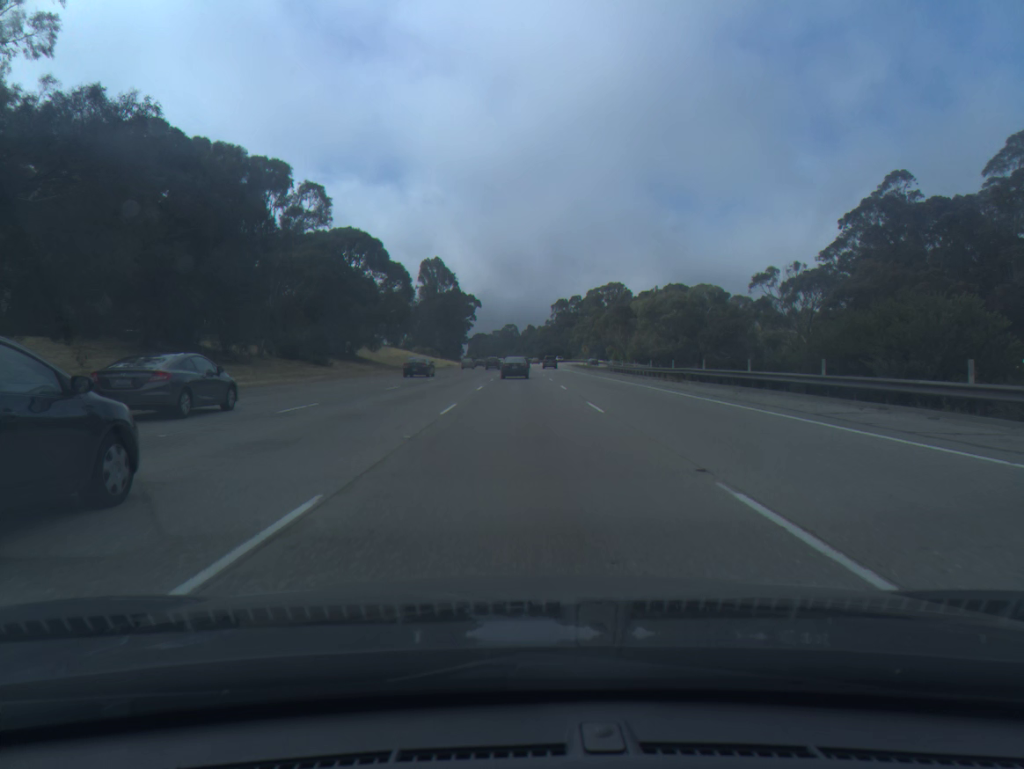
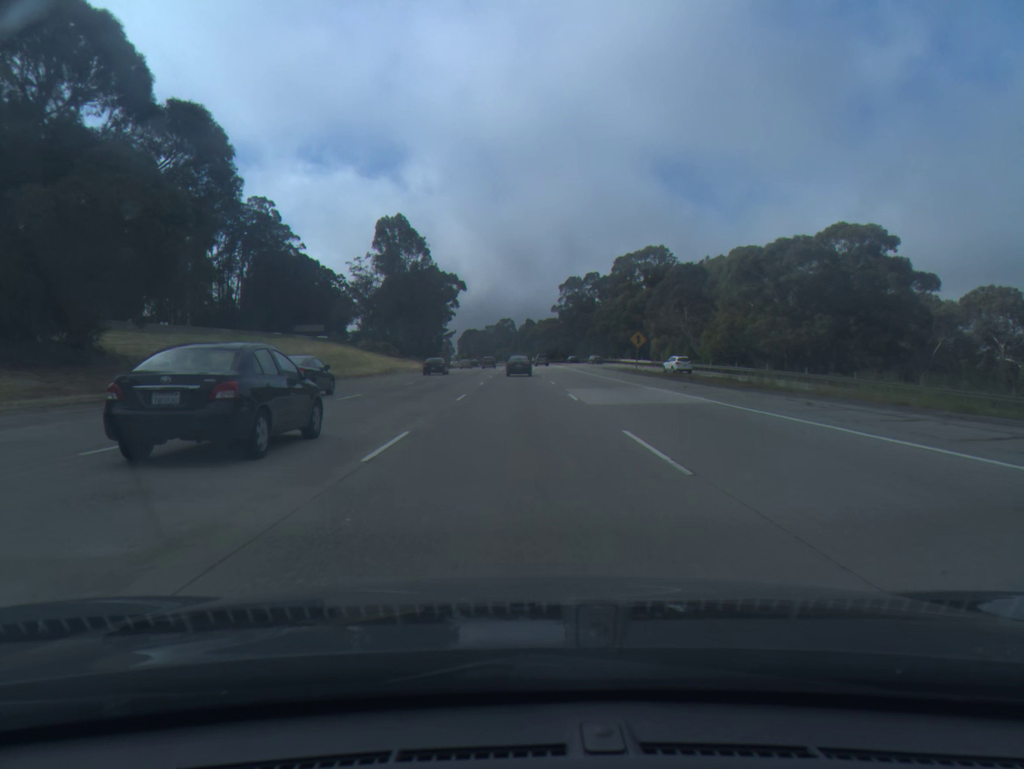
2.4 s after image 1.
(+0.1, +66.8) m; 0°
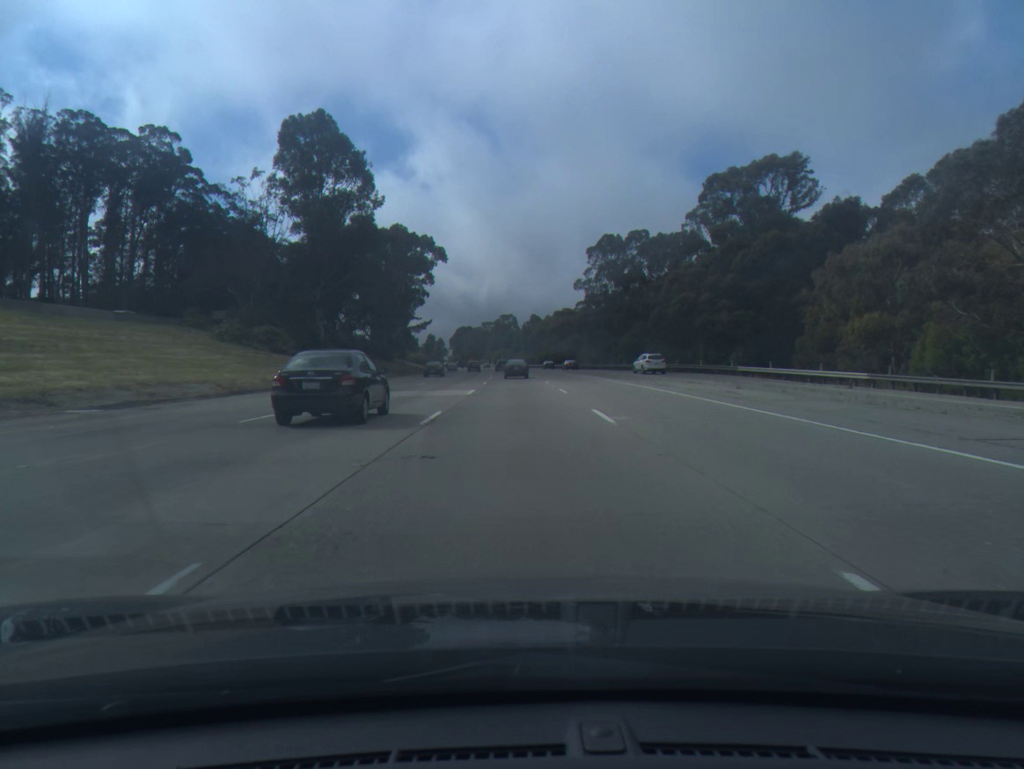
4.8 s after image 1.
(-0.2, +67.5) m; 0°
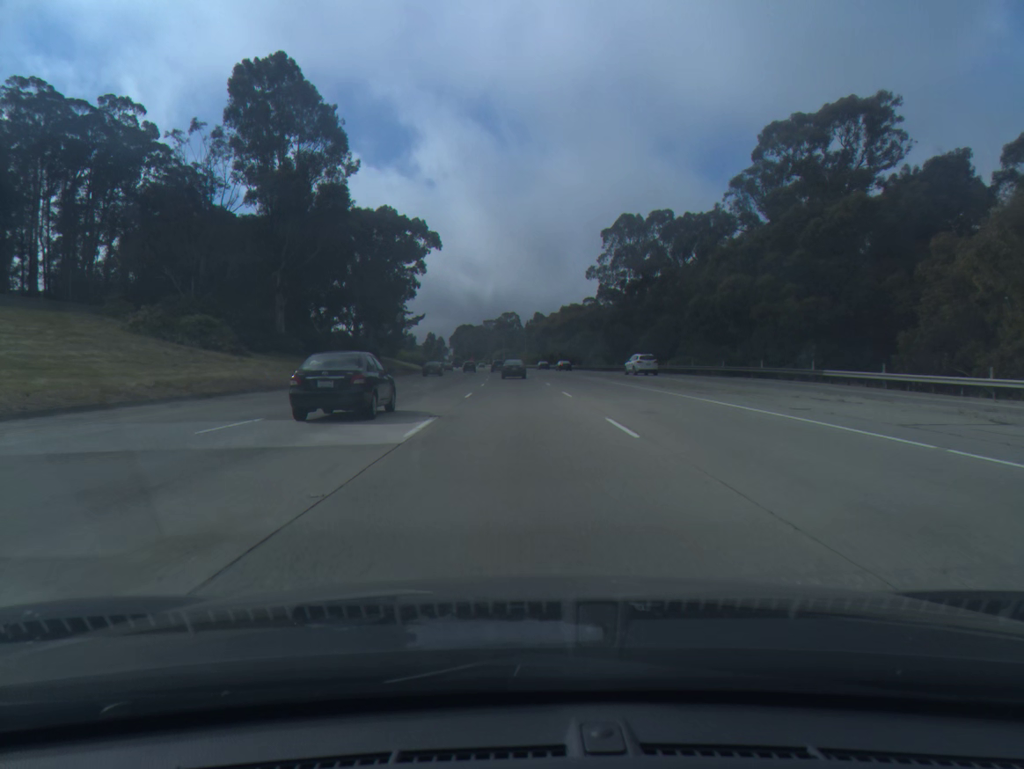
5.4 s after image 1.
(0.0, +17.0) m; 0°
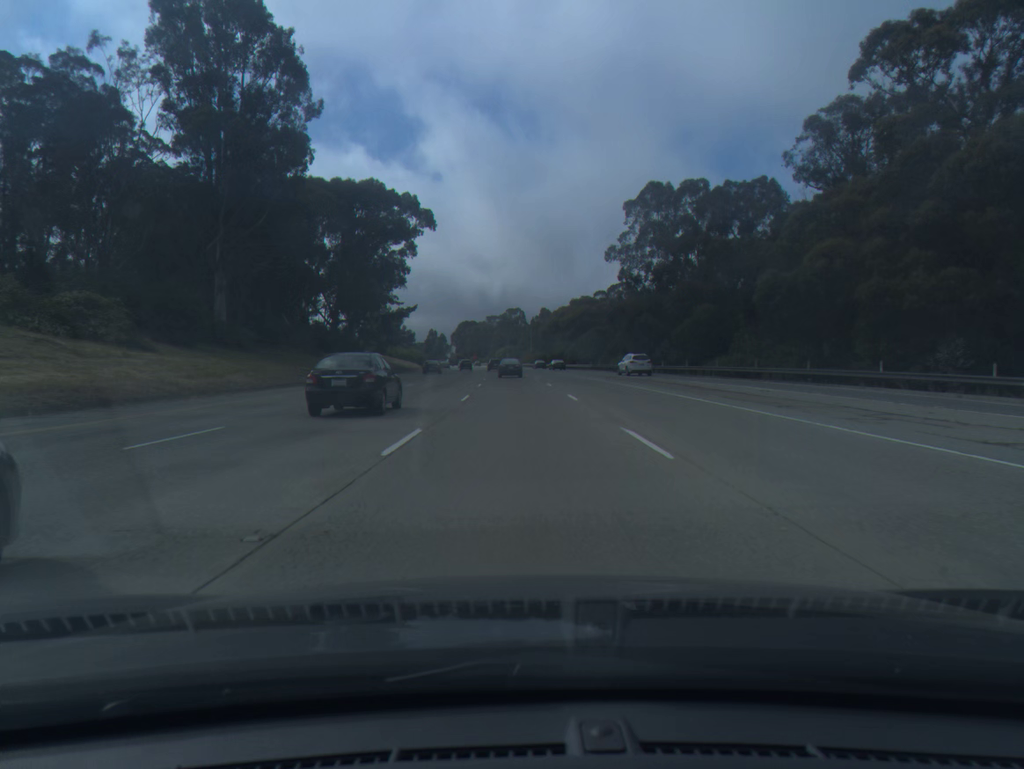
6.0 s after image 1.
(0.0, +17.1) m; 0°
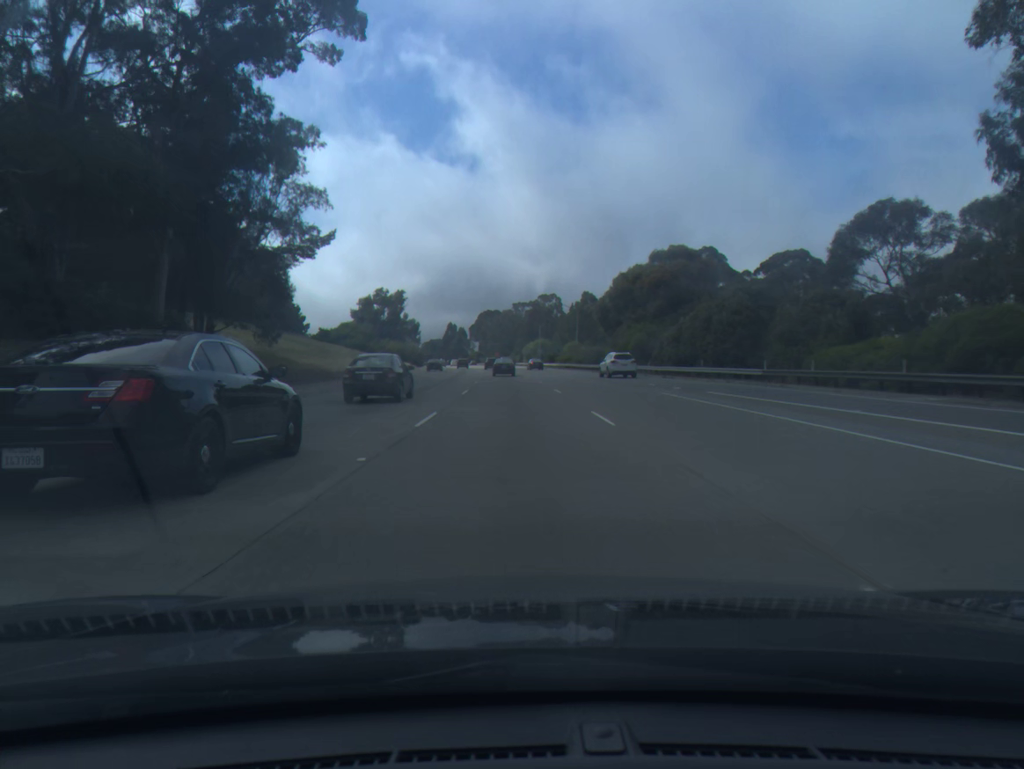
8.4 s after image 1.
(-1.1, +69.0) m; -2°
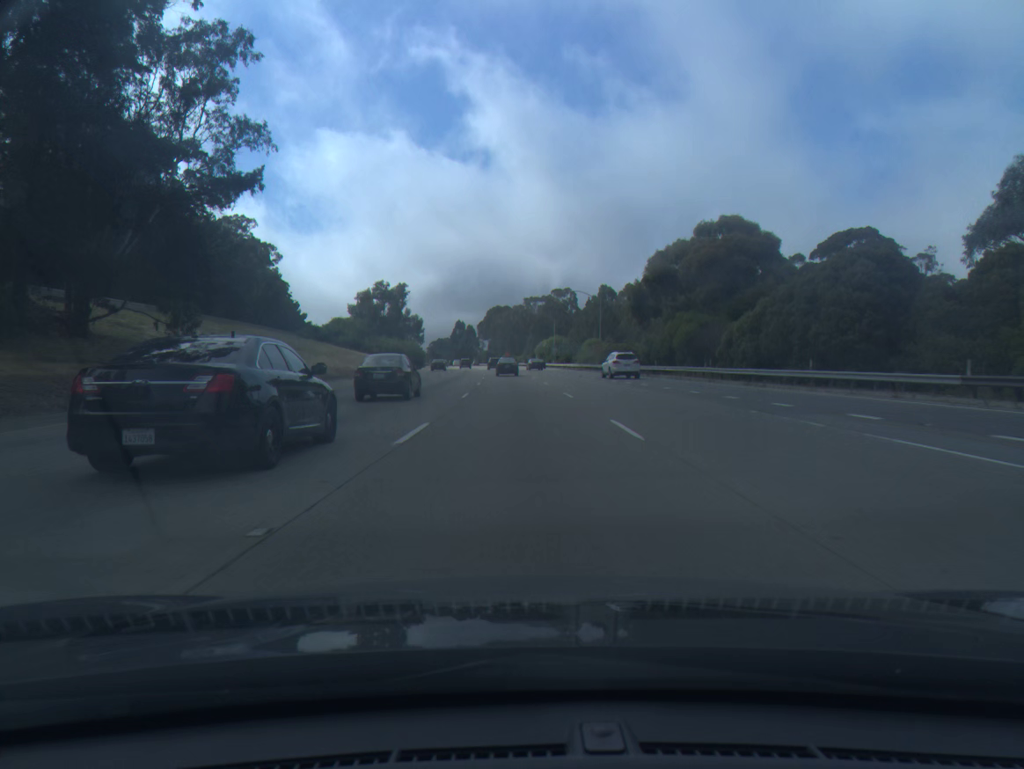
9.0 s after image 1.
(-0.1, +17.5) m; -1°
